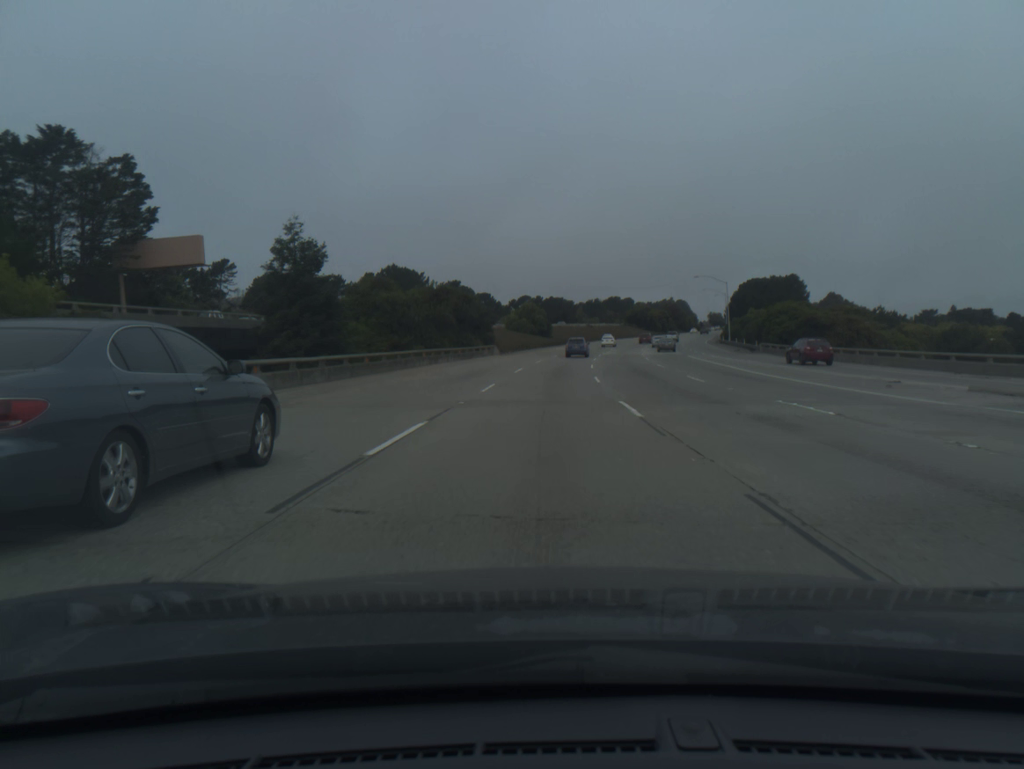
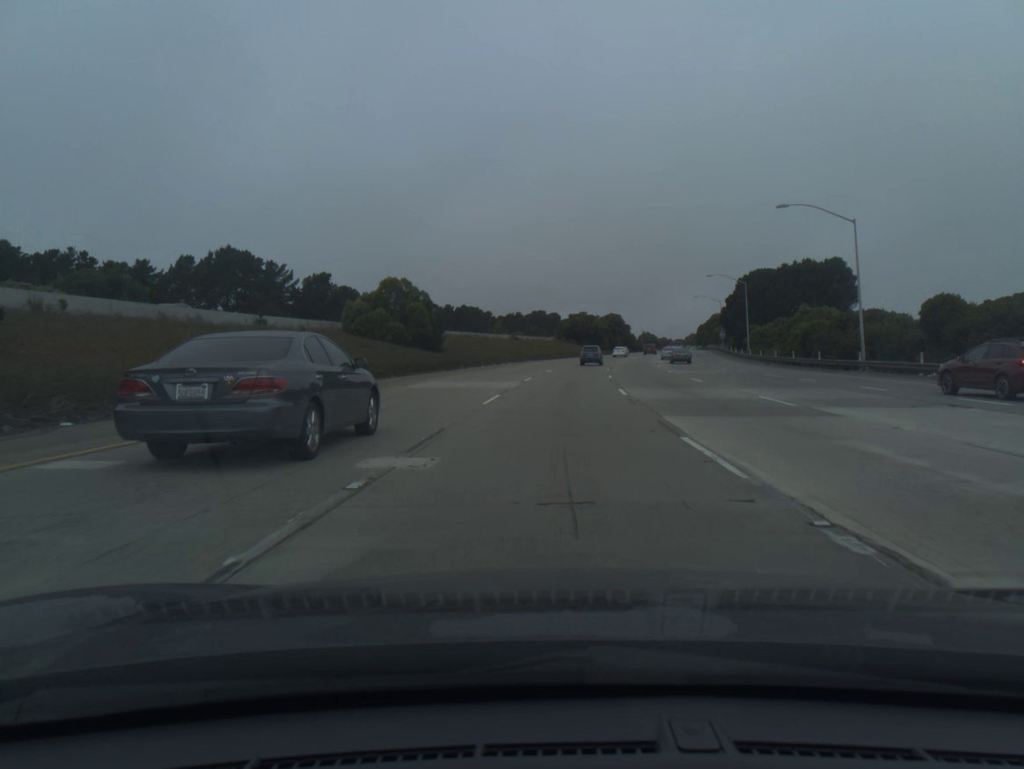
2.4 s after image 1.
(+3.1, +68.9) m; +6°
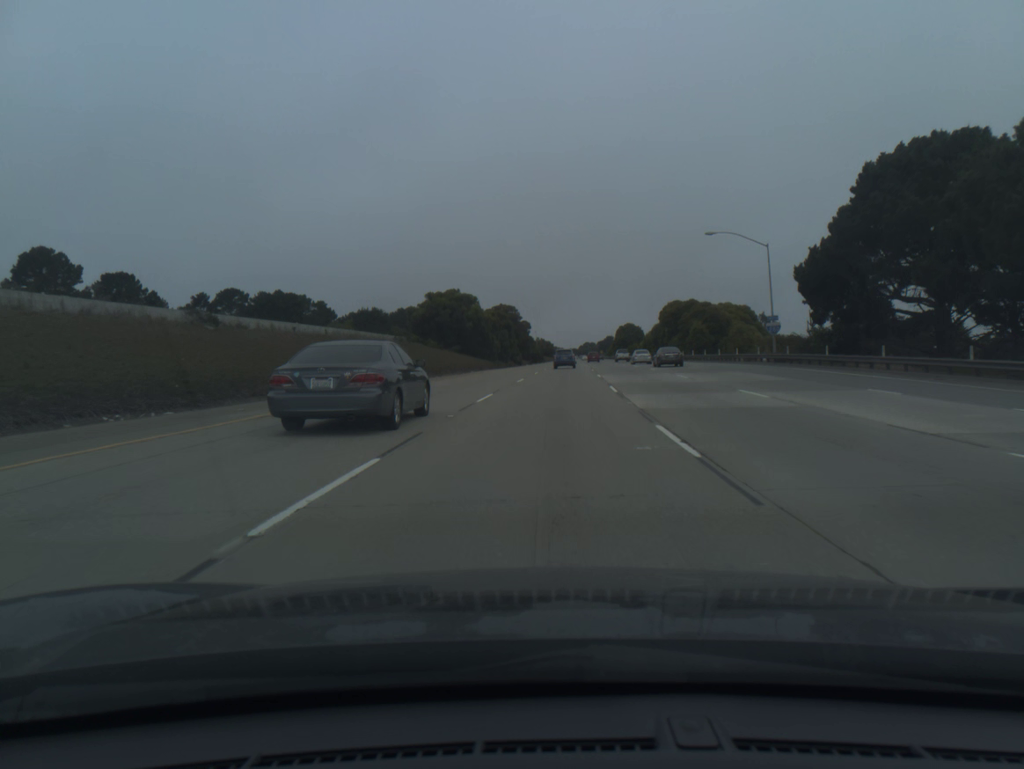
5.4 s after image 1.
(+6.8, +86.2) m; +8°
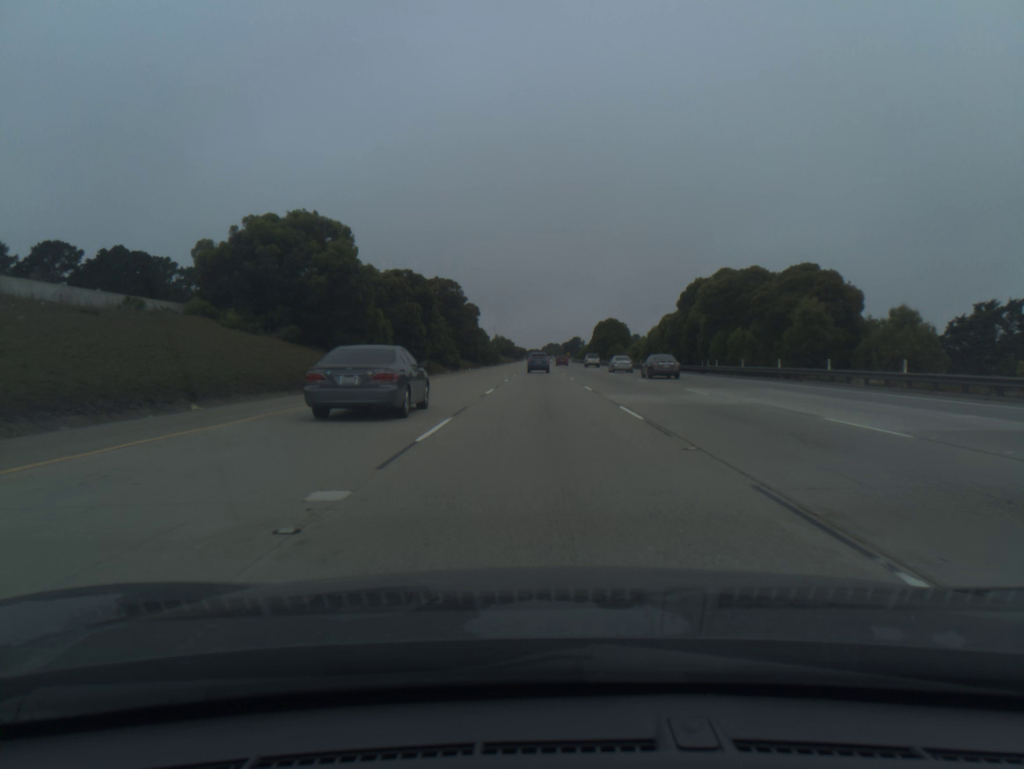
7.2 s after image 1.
(+1.5, +52.2) m; +3°
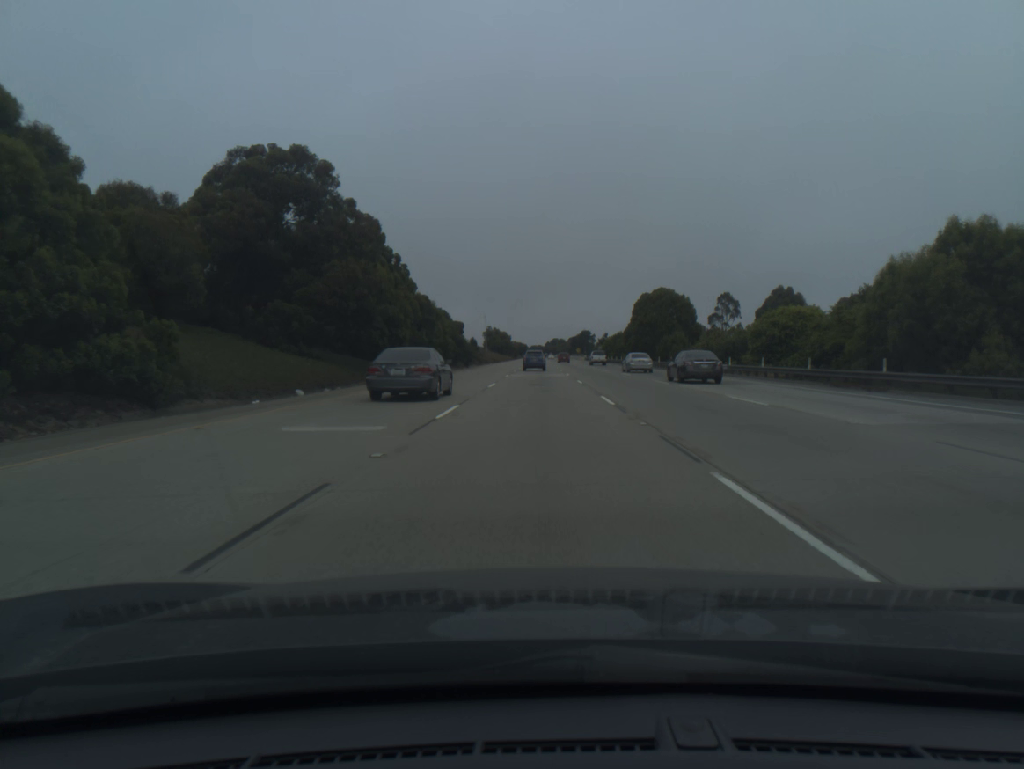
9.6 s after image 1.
(+0.1, +69.5) m; 0°
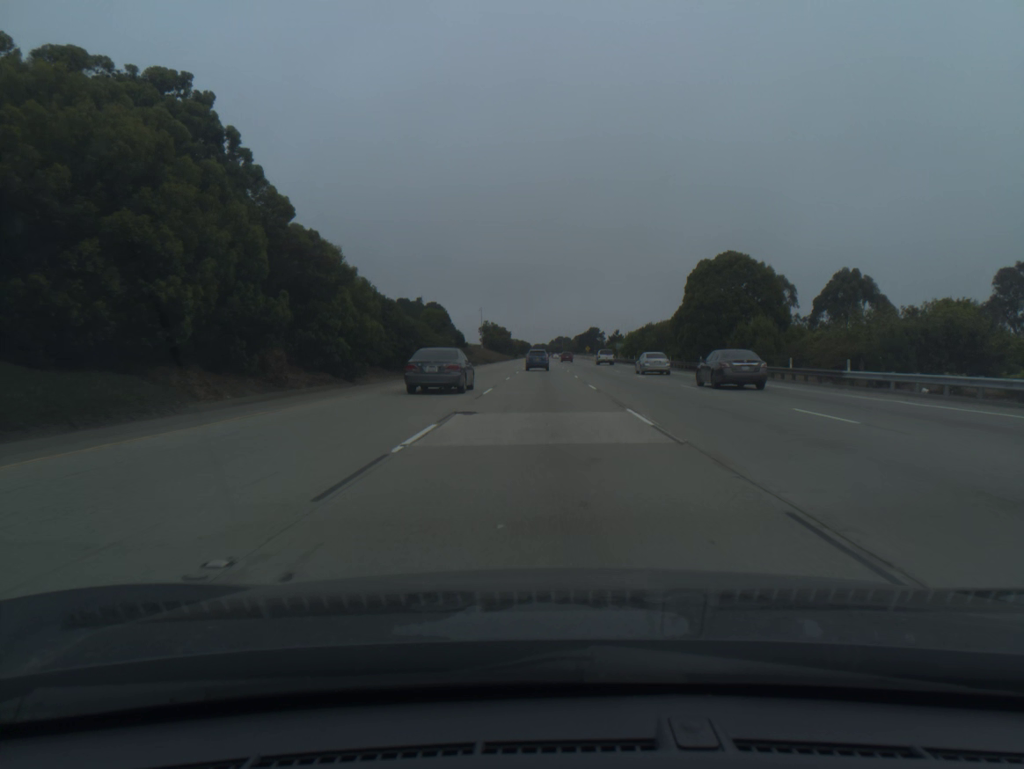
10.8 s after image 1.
(-0.1, +34.5) m; 0°
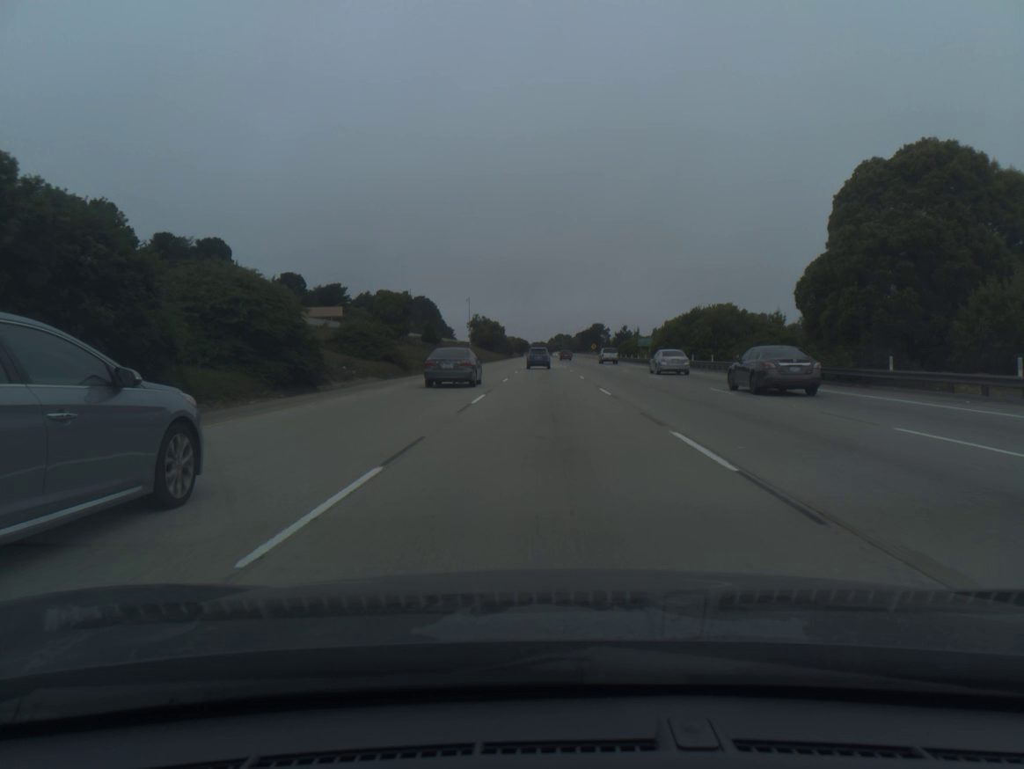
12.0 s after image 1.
(0.0, +34.3) m; 0°
